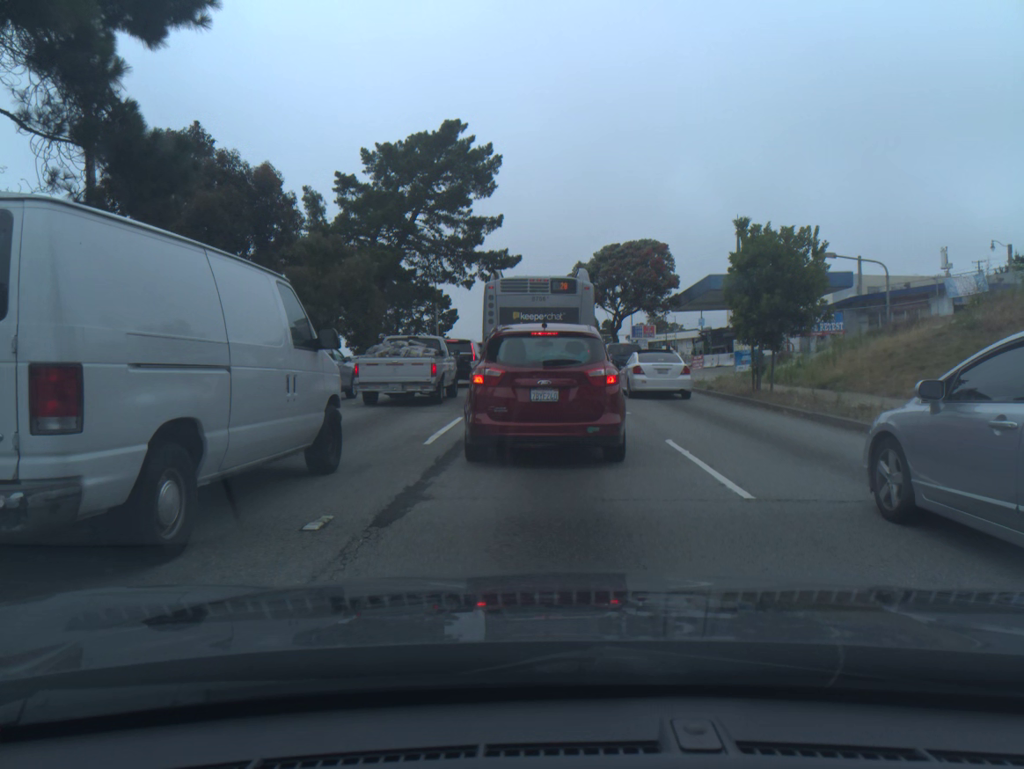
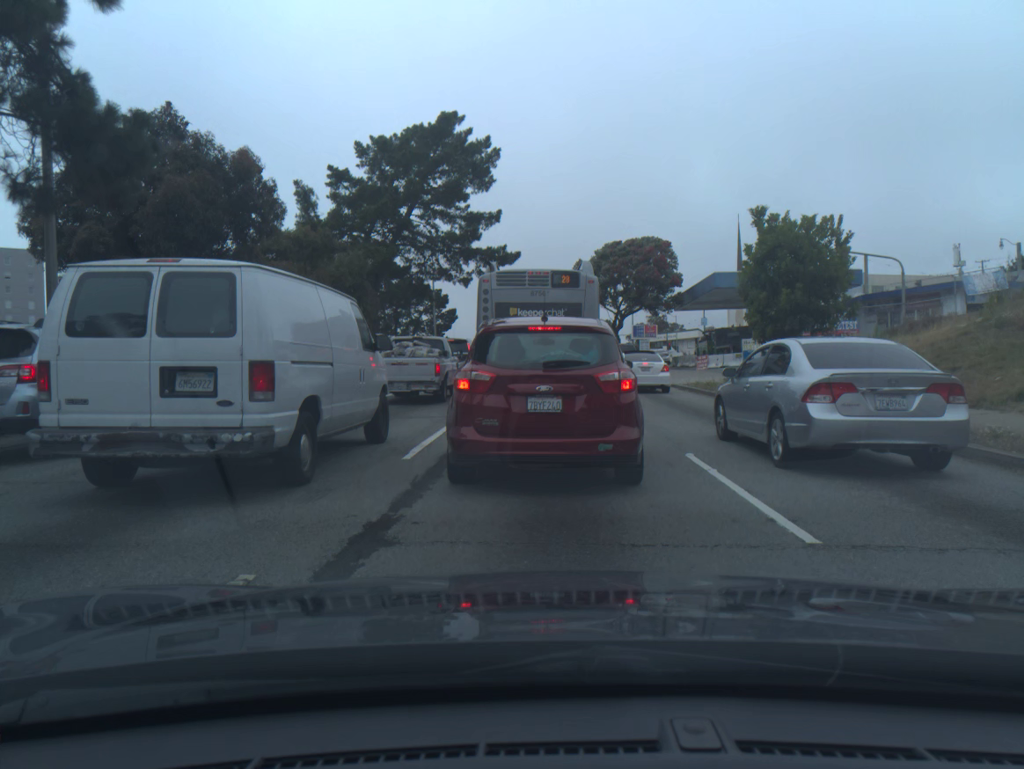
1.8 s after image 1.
(0.0, +1.6) m; 0°
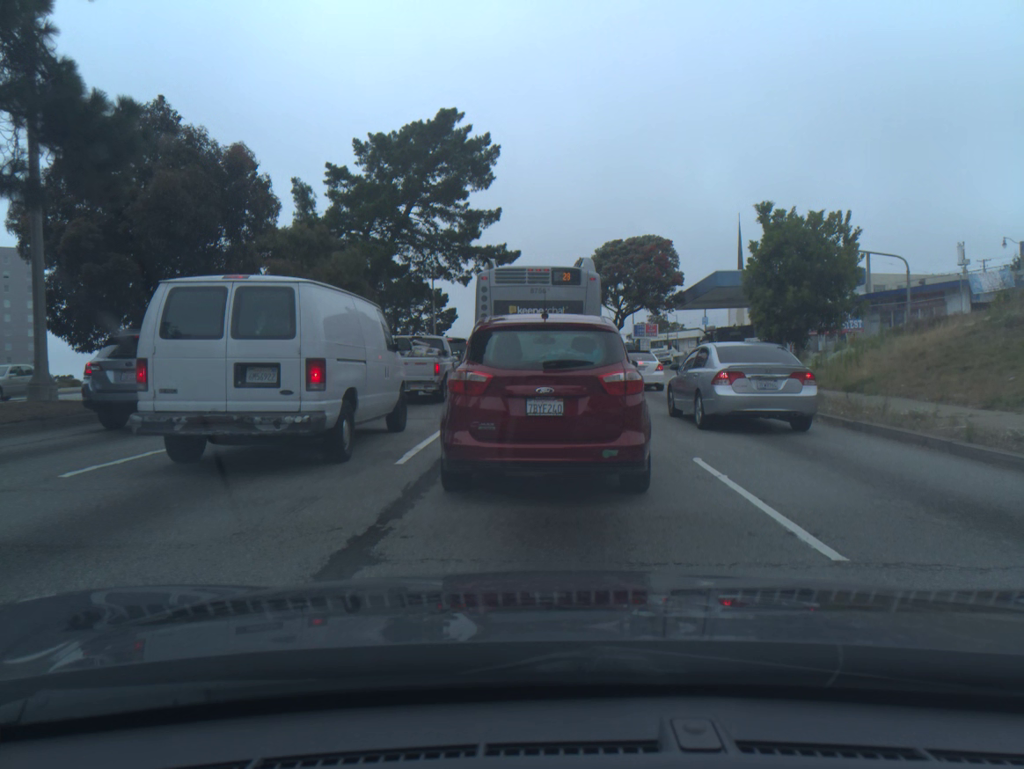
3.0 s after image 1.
(0.0, +0.4) m; 0°
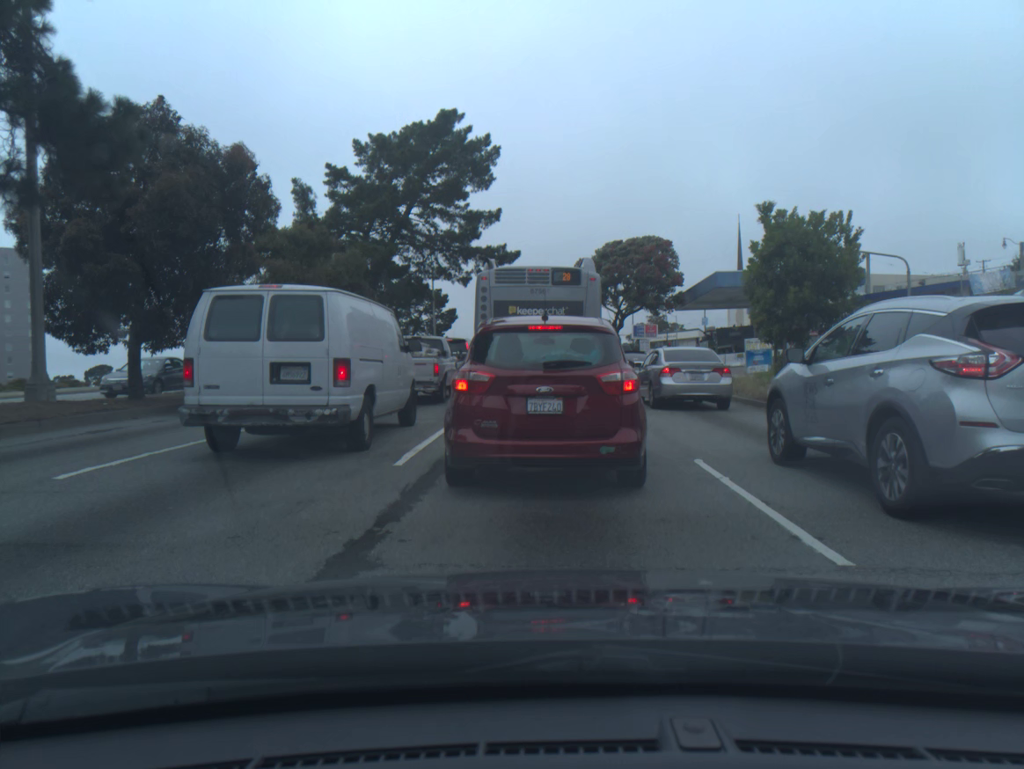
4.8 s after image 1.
(0.0, +0.1) m; 0°
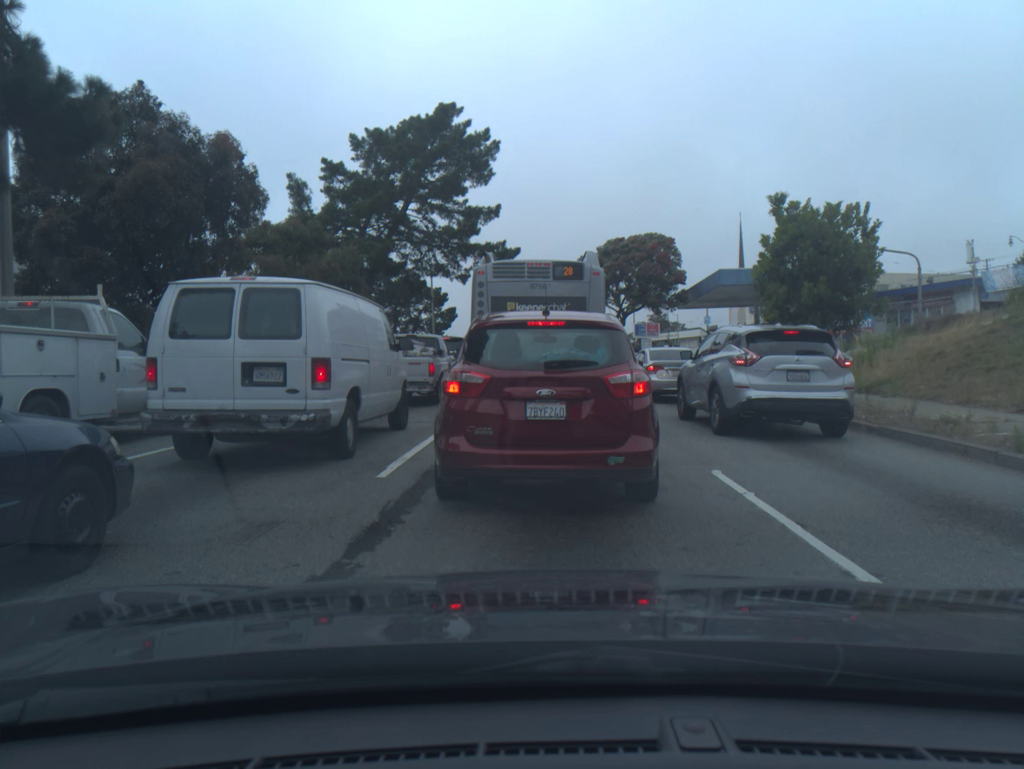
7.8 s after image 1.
(0.0, +0.8) m; 0°
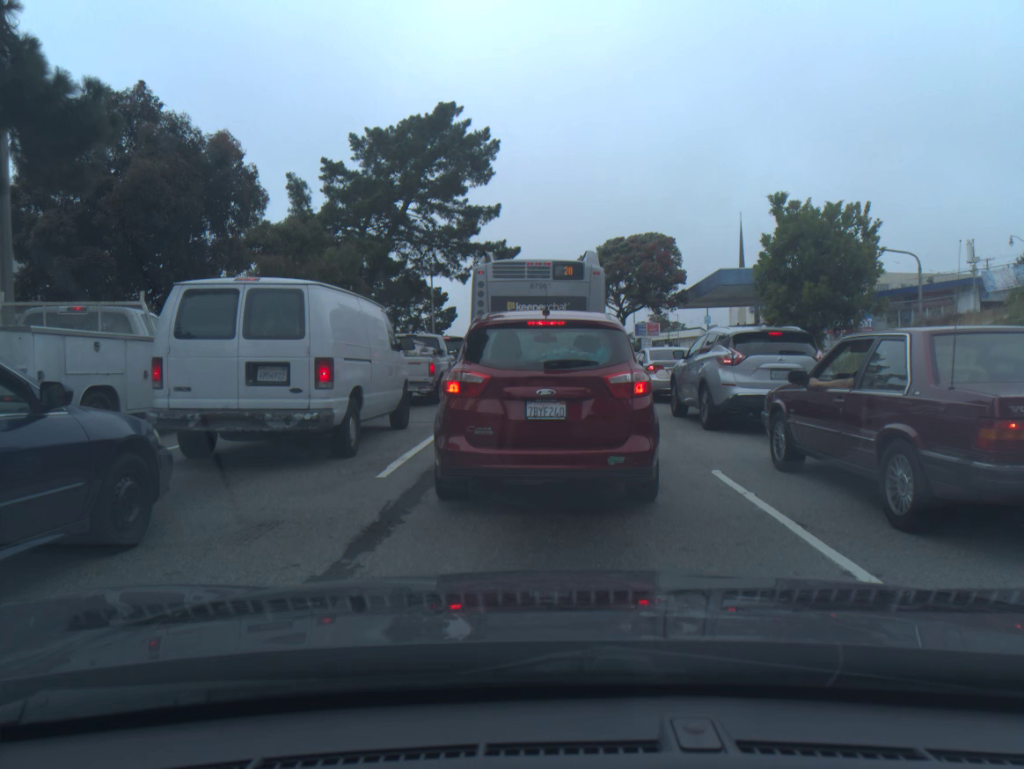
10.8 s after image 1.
(0.0, 0.0) m; 0°
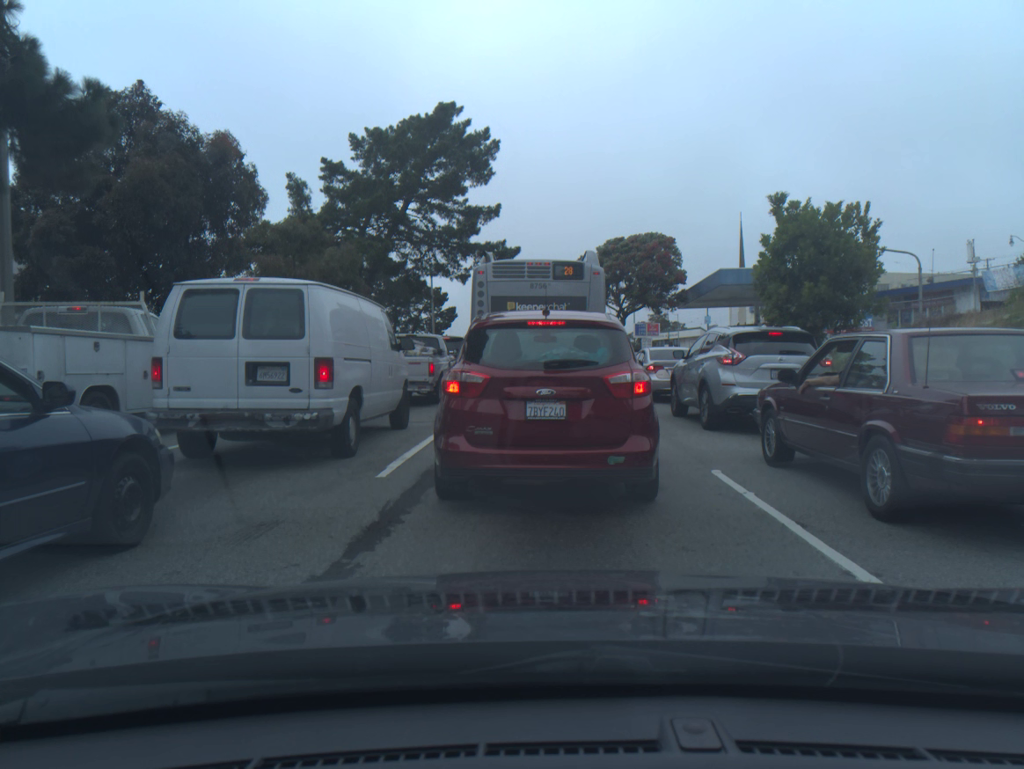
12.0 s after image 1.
(0.0, 0.0) m; 0°
